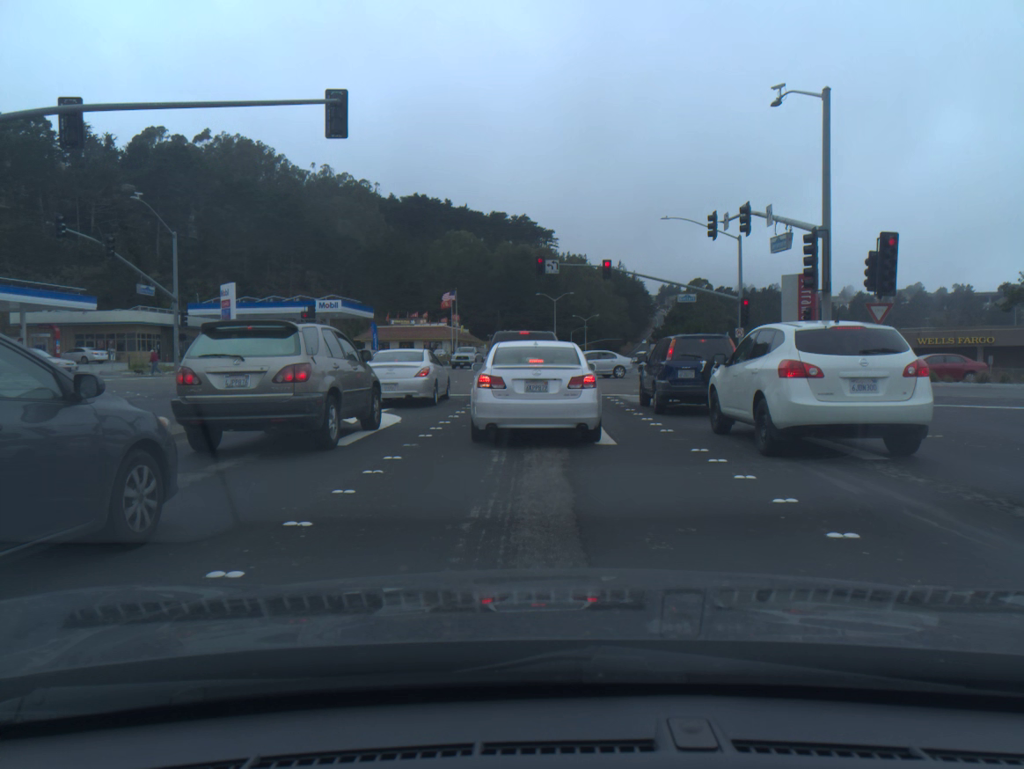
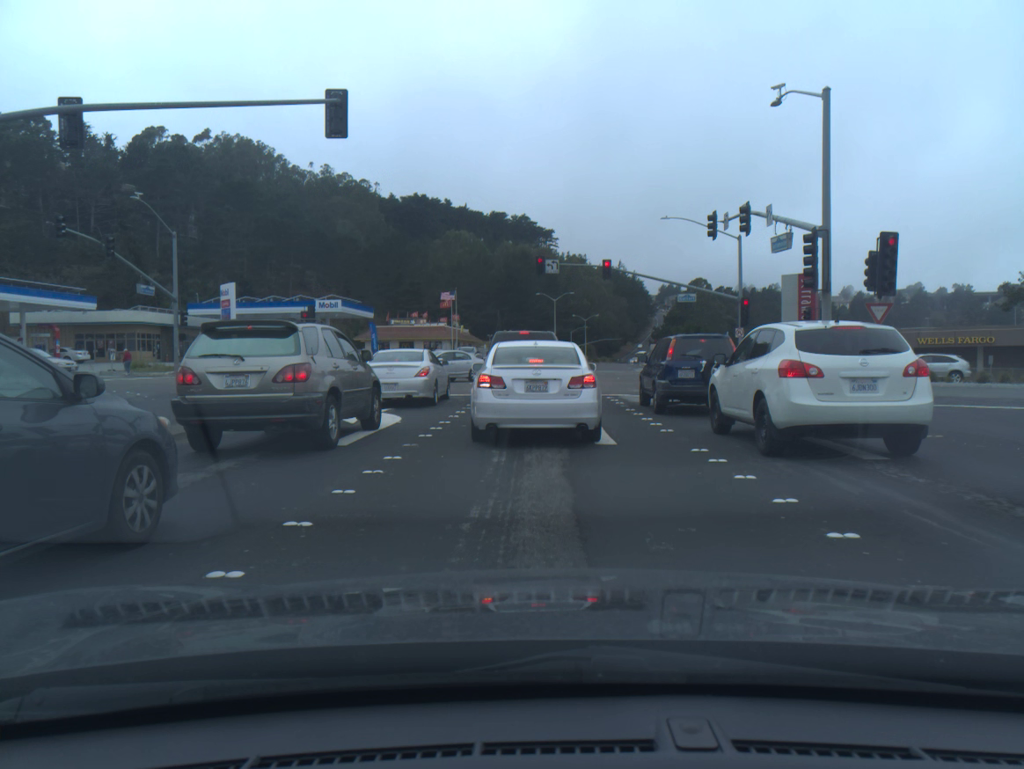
(0.0, 0.0) m; 0°
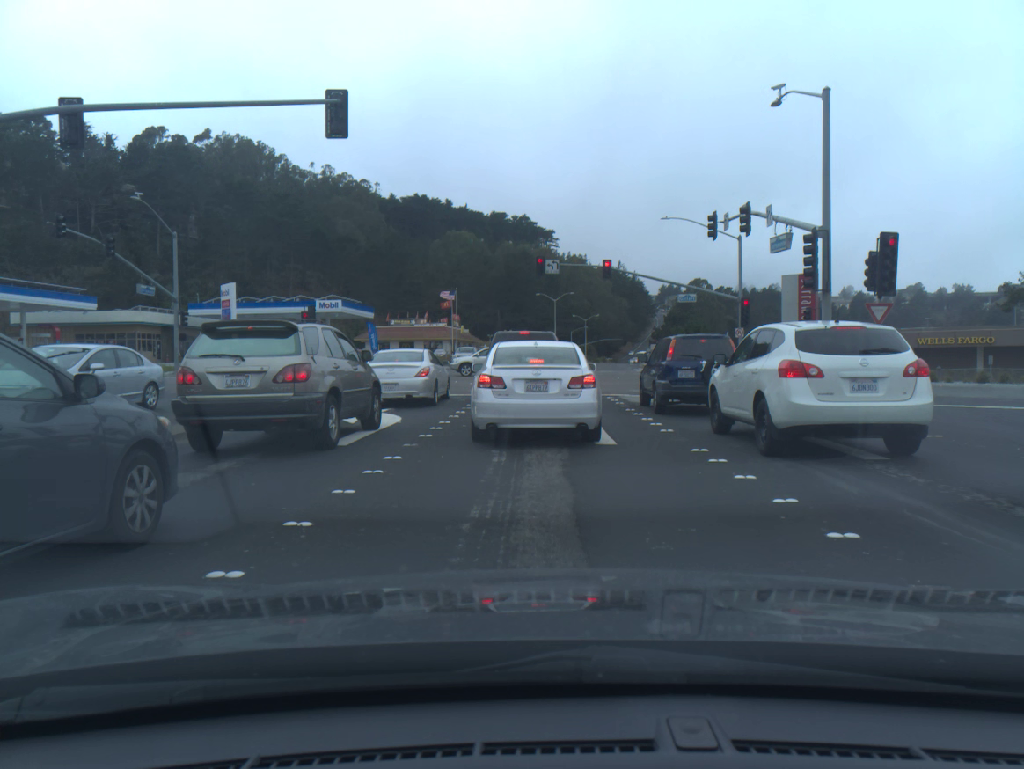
(0.0, 0.0) m; 0°
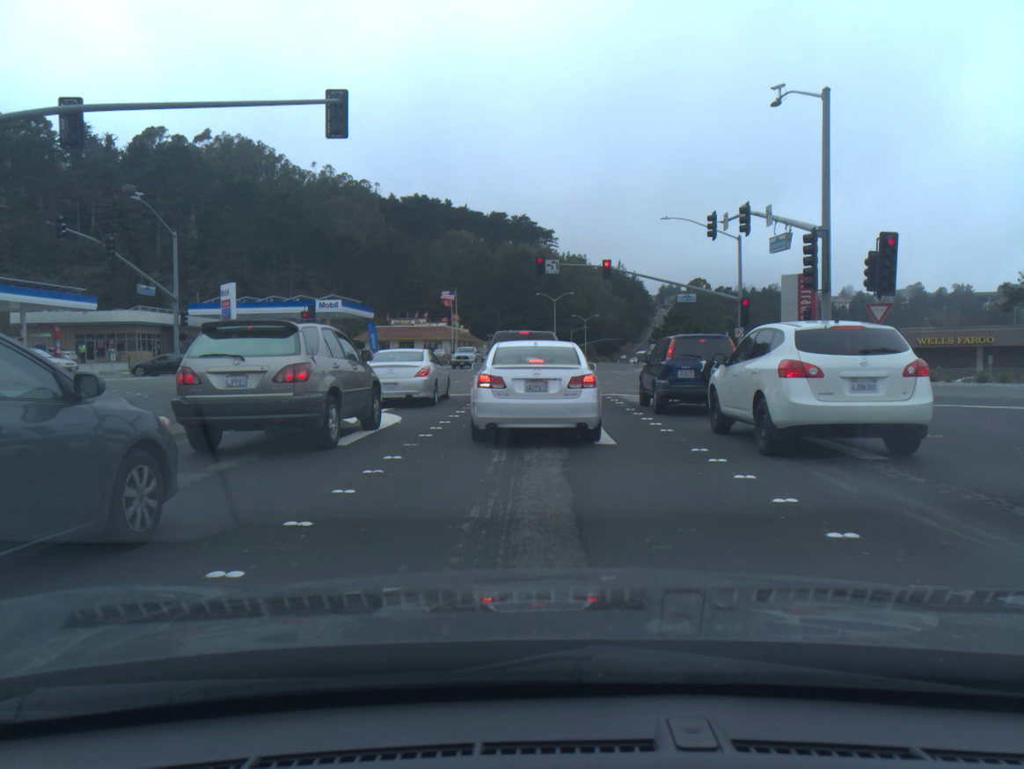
(0.0, 0.0) m; 0°
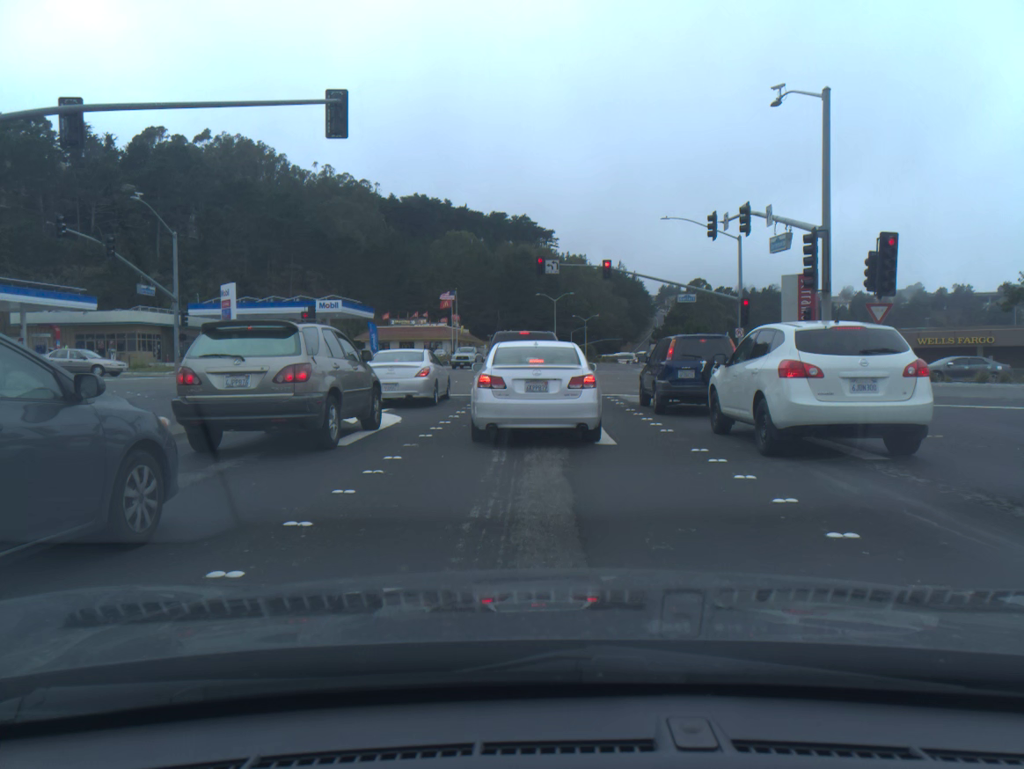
(0.0, 0.0) m; 0°
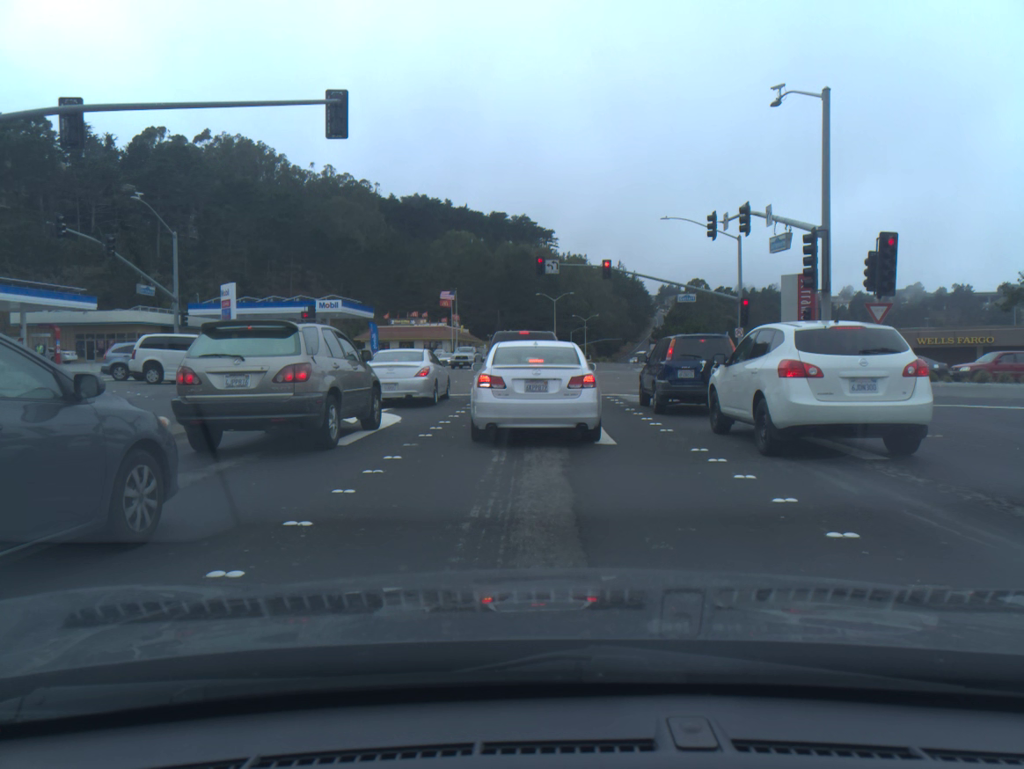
(0.0, 0.0) m; 0°
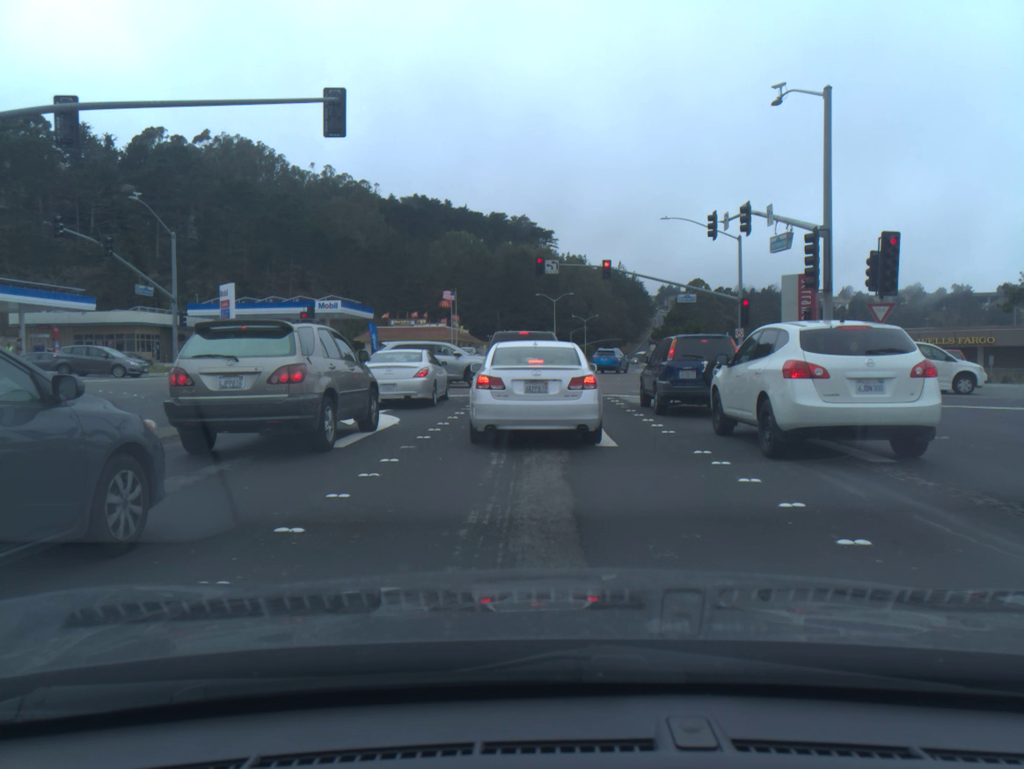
(0.0, +0.2) m; 0°
